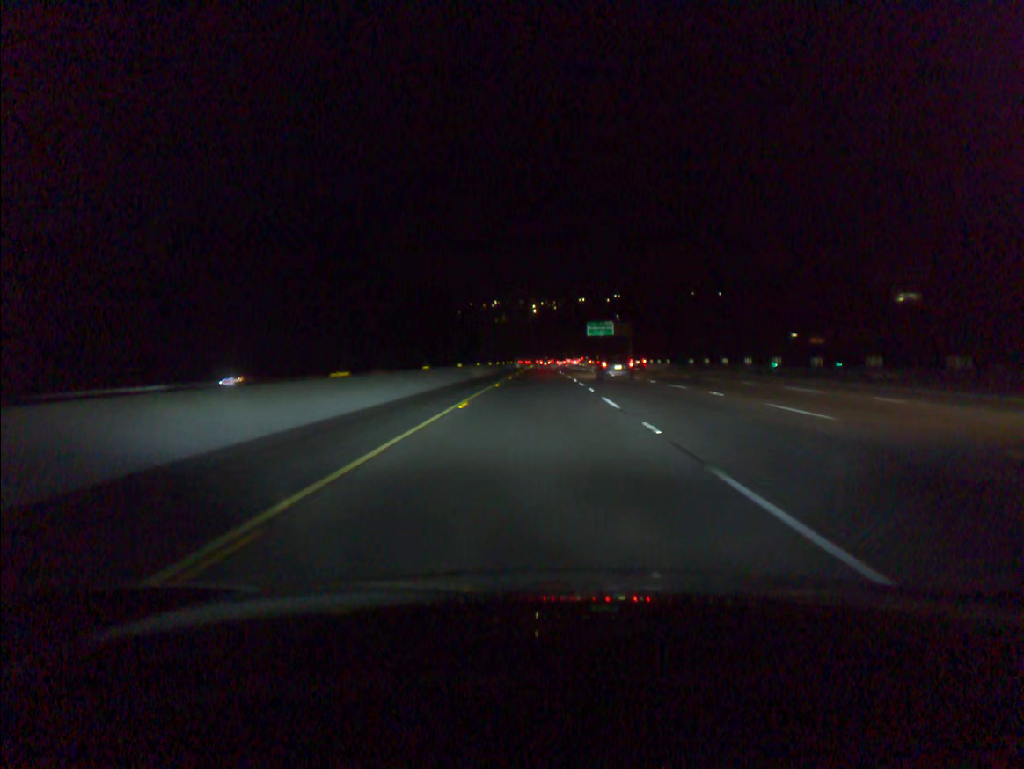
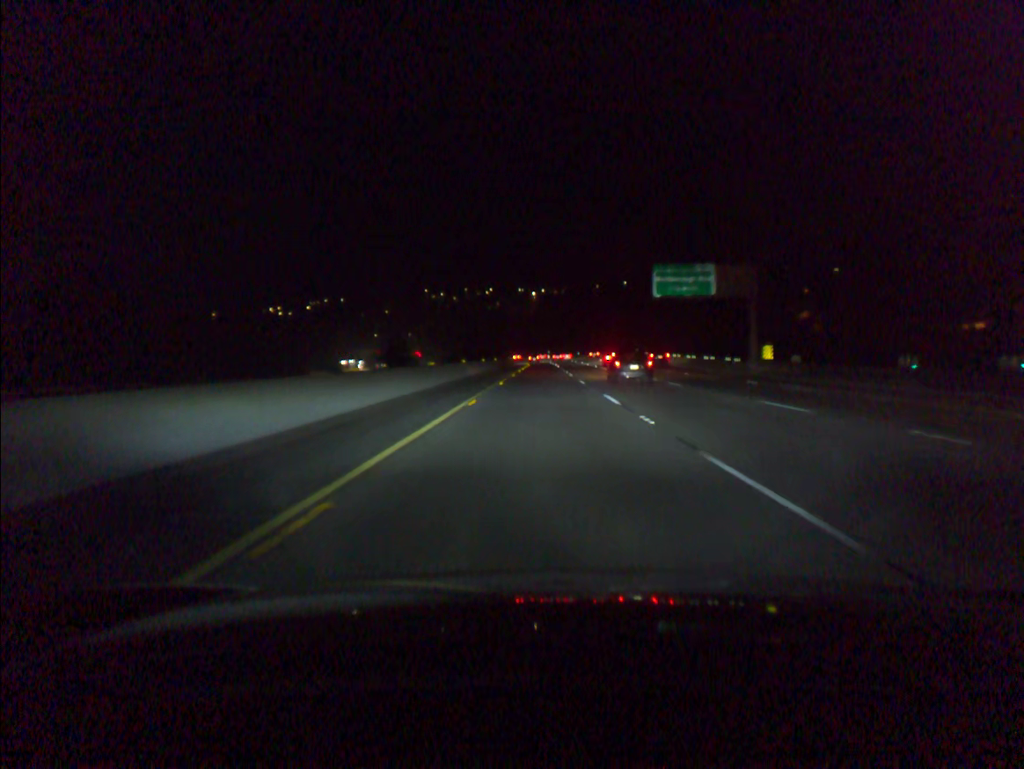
(-0.2, +86.6) m; 0°
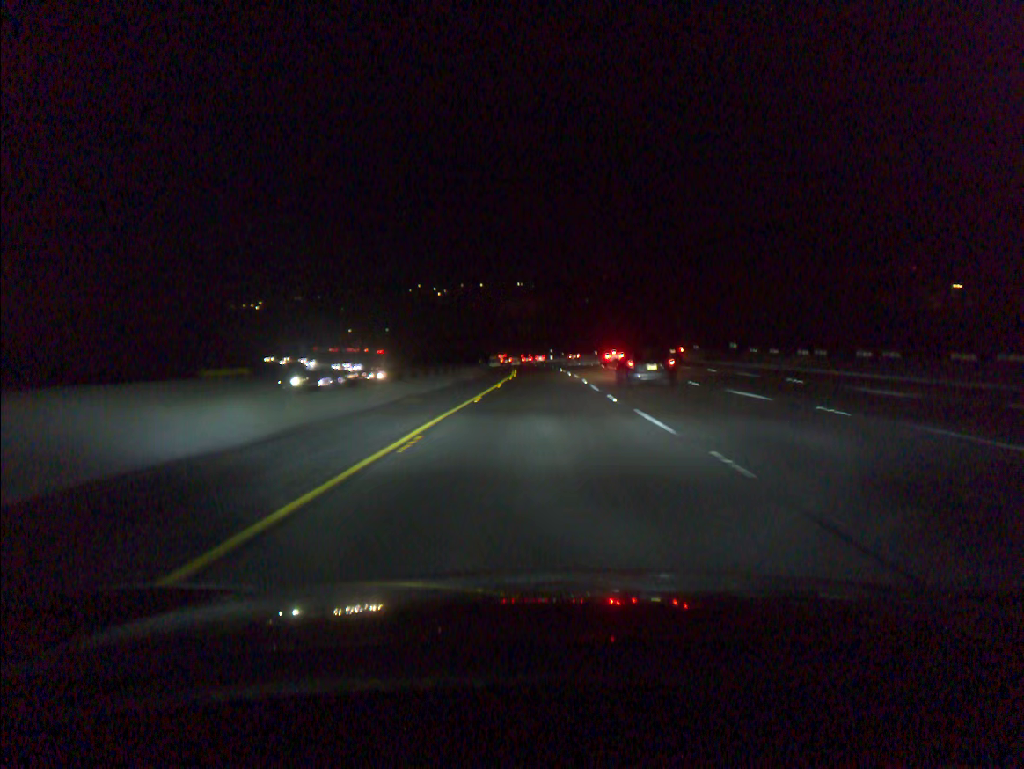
(+0.1, +65.0) m; 0°
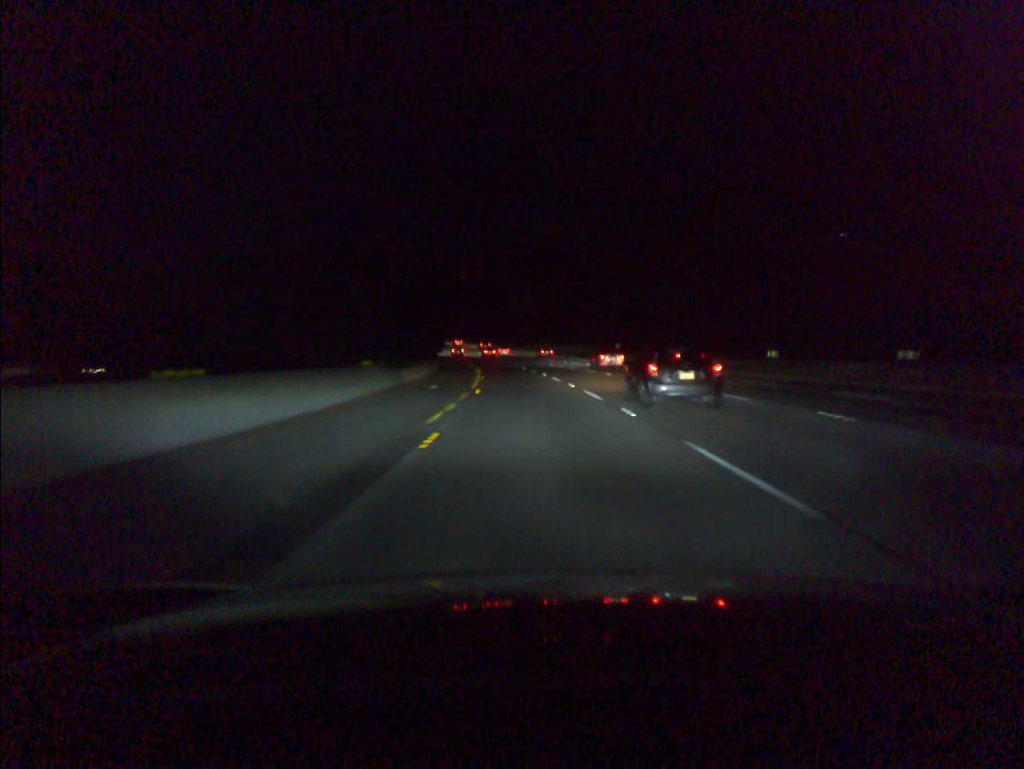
(-1.5, +90.4) m; -3°
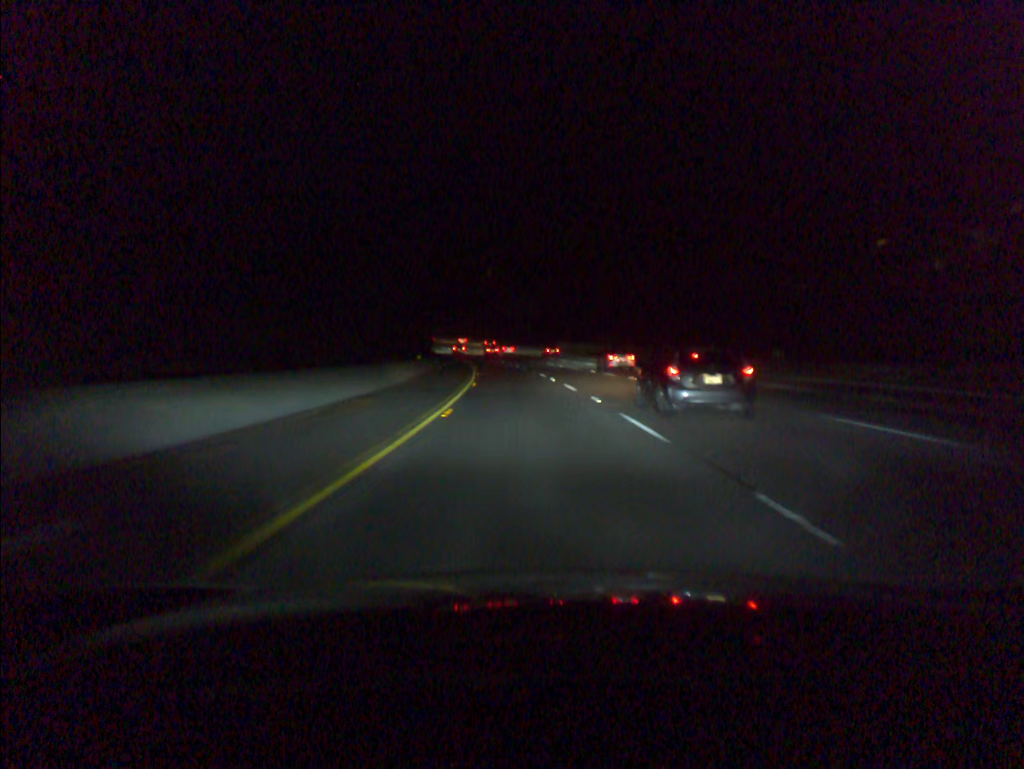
(-0.4, +23.9) m; -2°
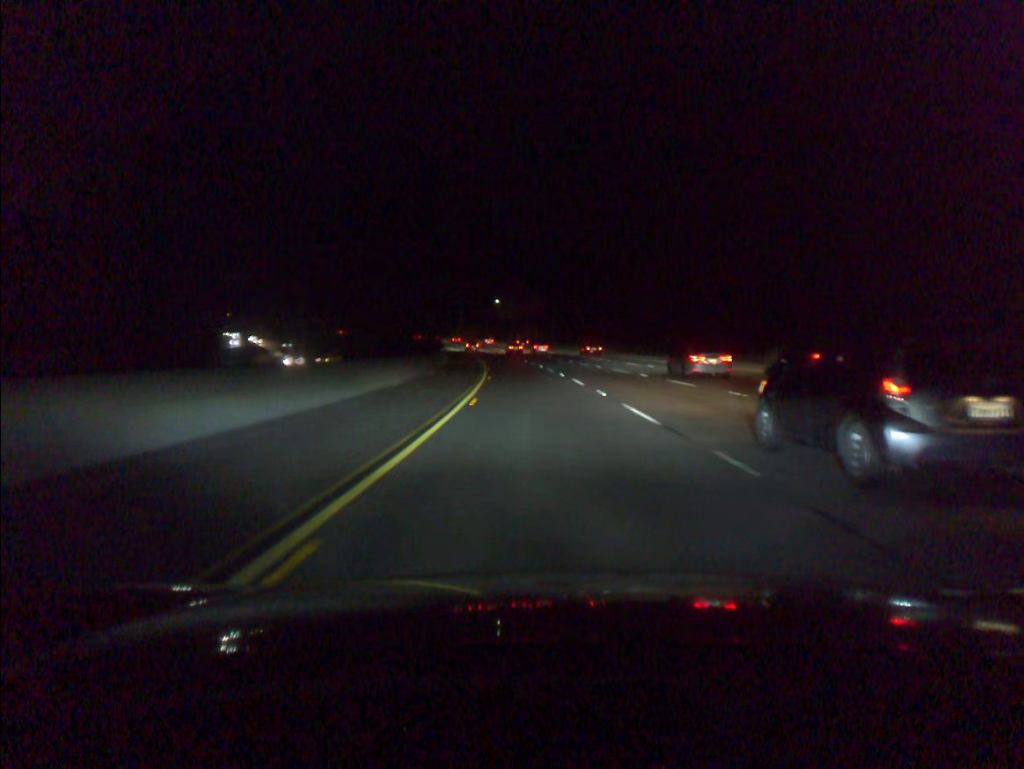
(-6.7, +84.8) m; -8°
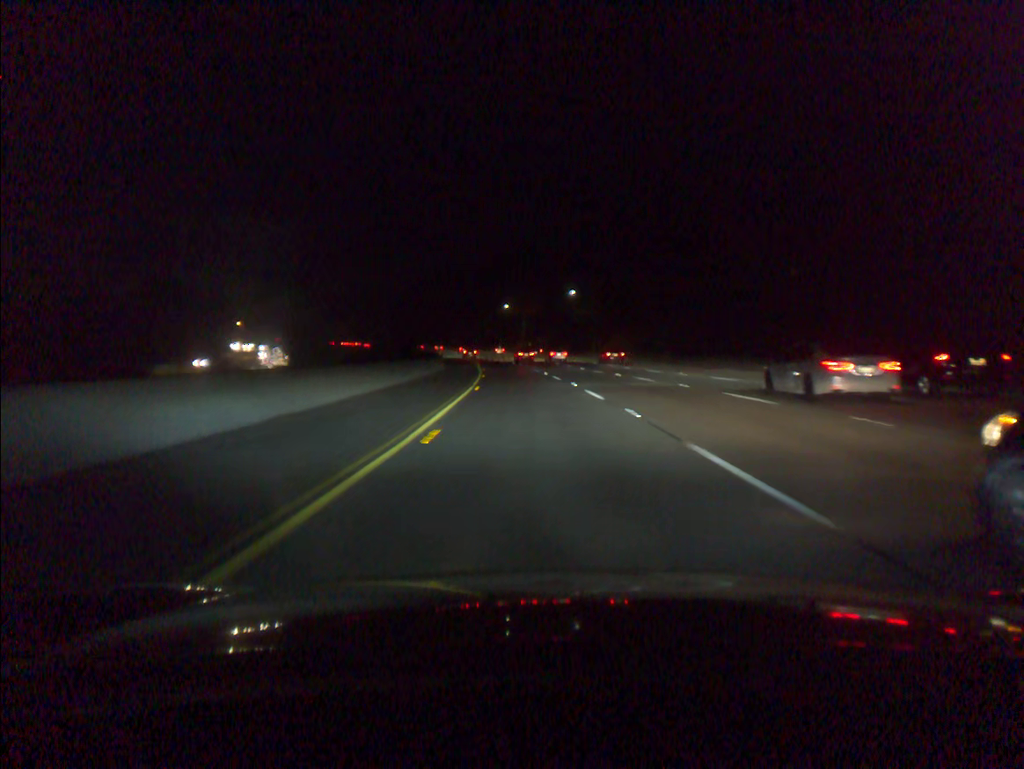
(-3.1, +65.7) m; -6°
